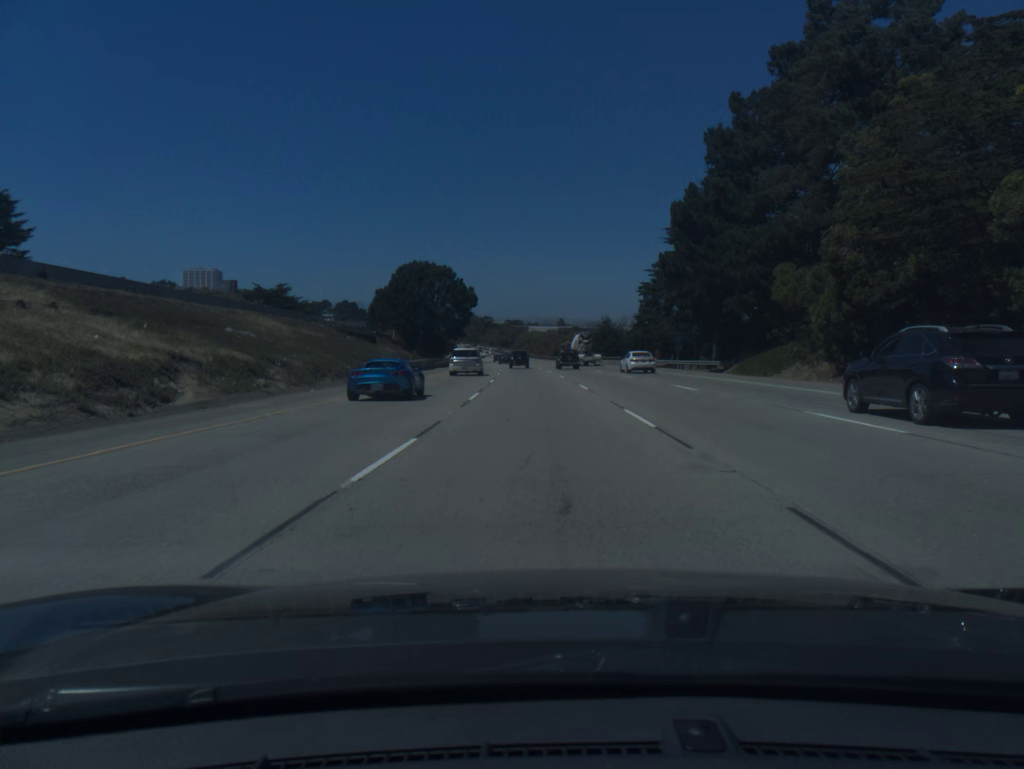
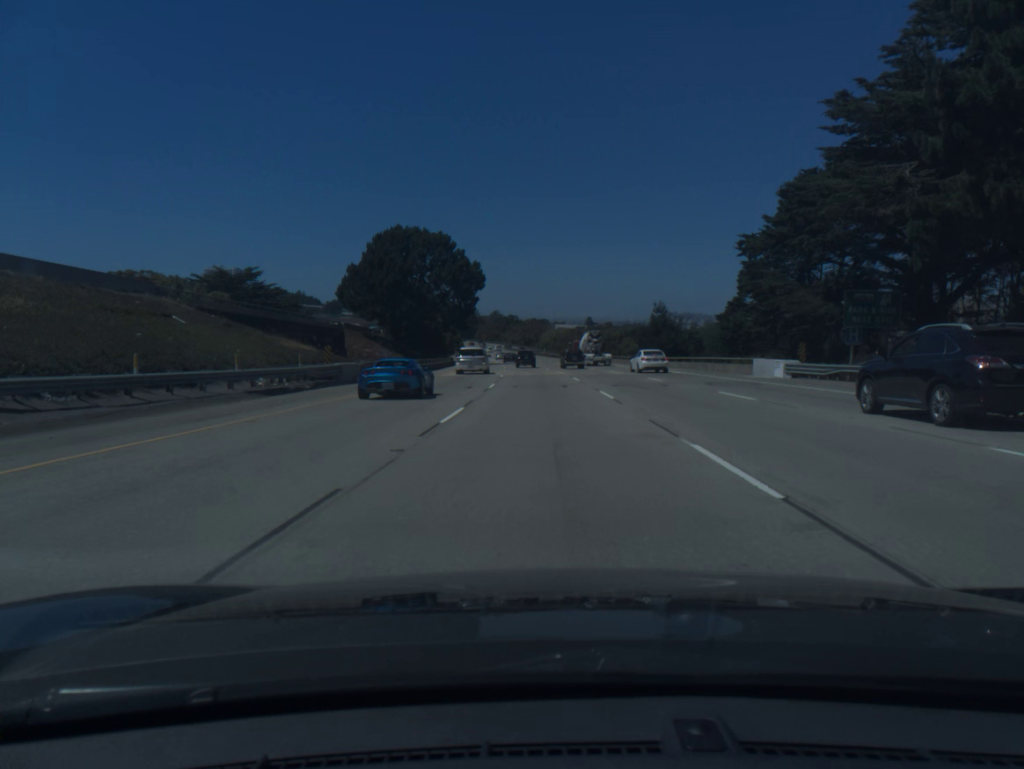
(-0.6, +35.7) m; -2°
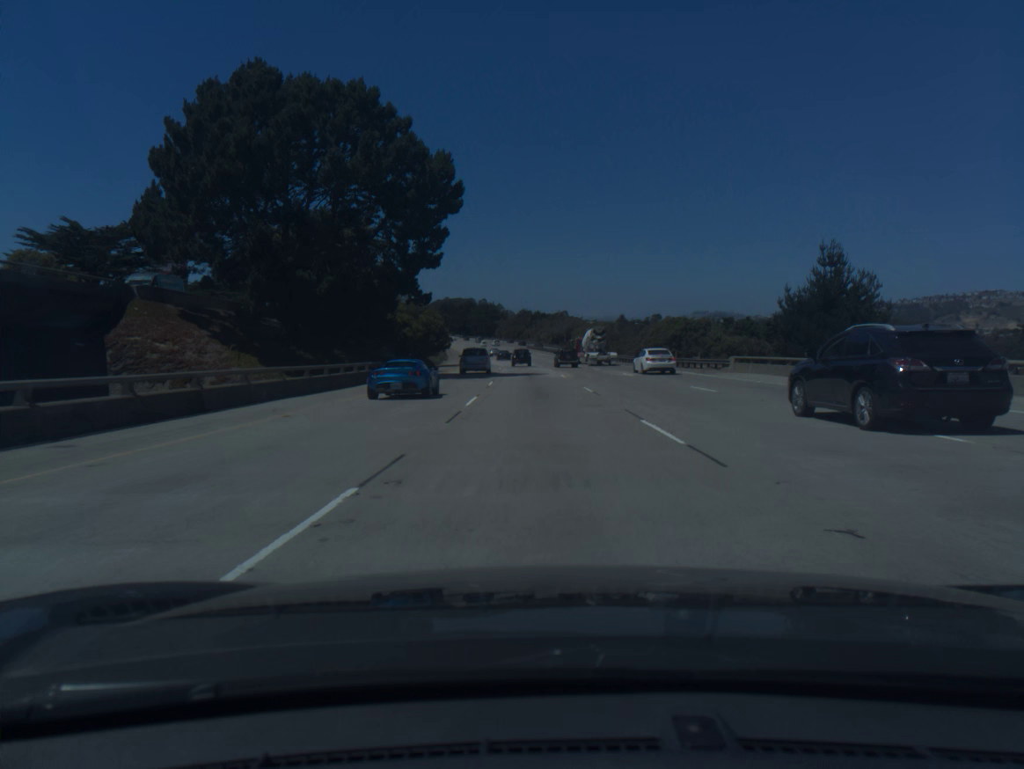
(-1.1, +54.2) m; -2°
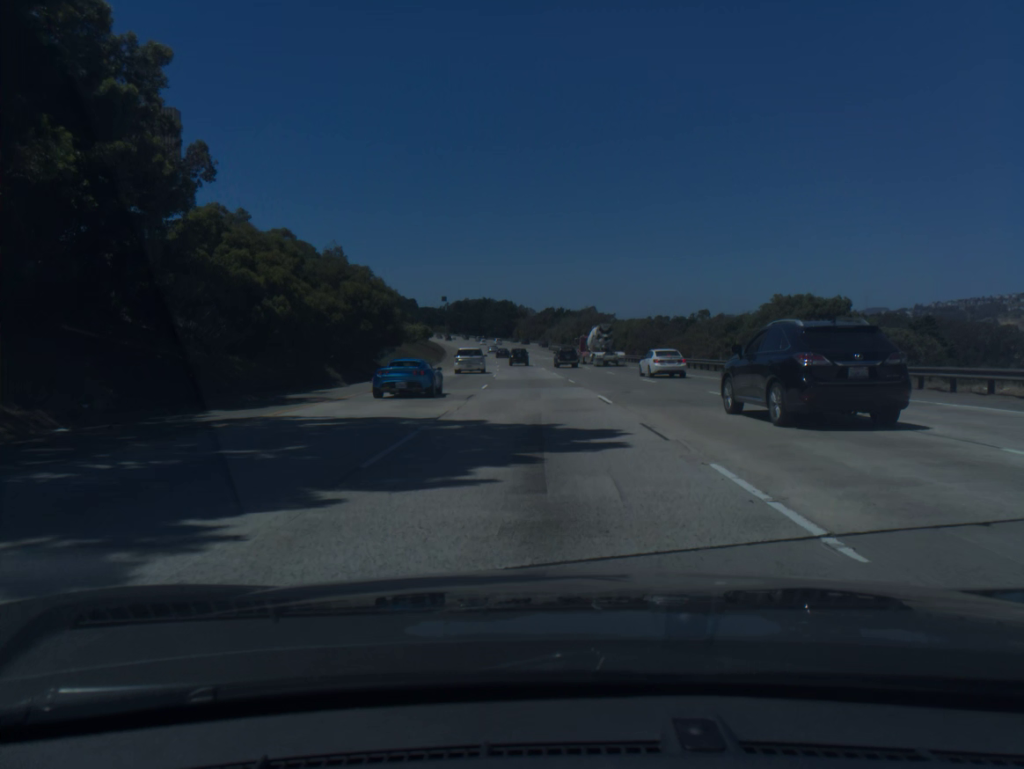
(-0.5, +36.4) m; -2°
